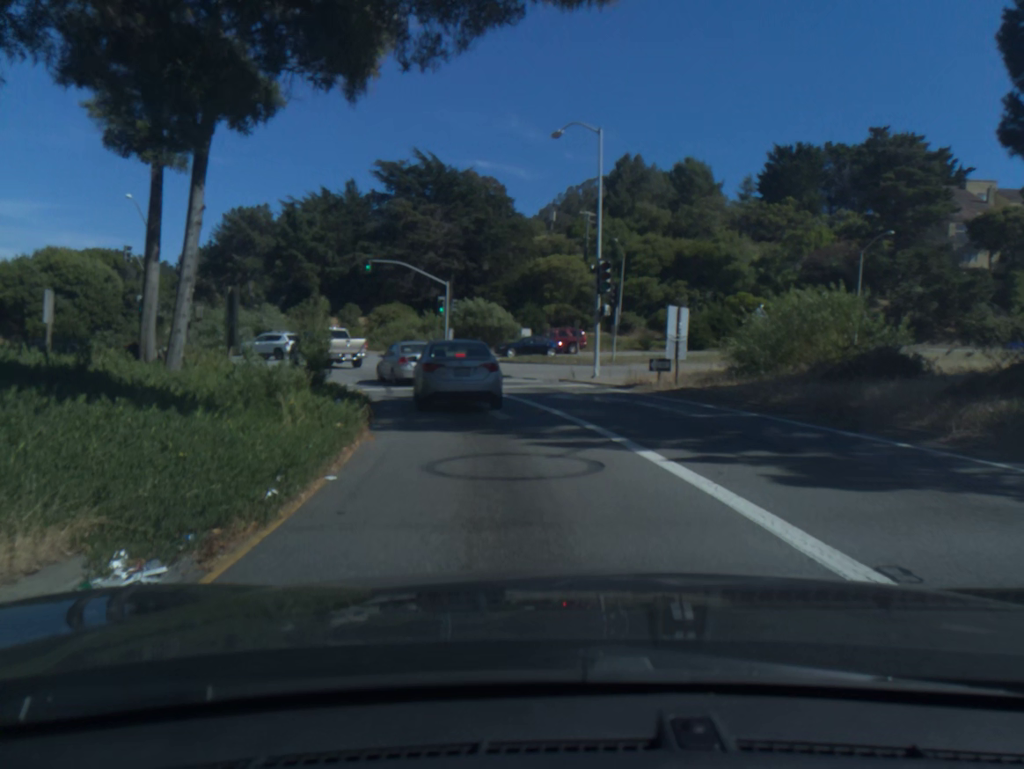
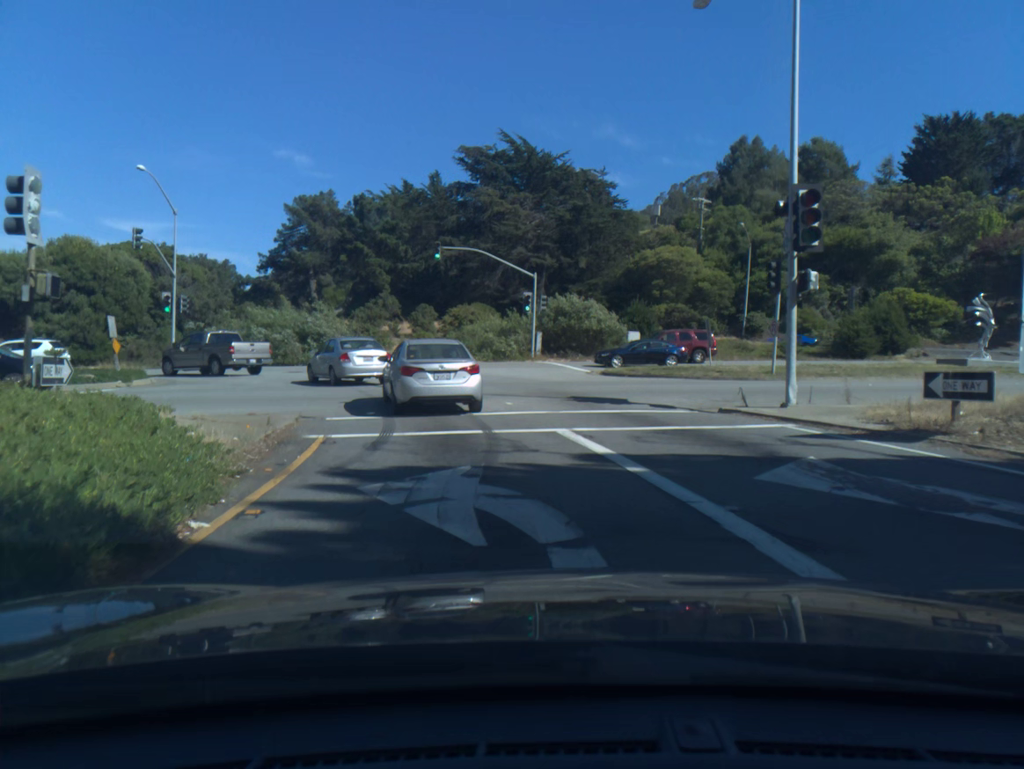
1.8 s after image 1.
(-0.7, +12.6) m; -7°
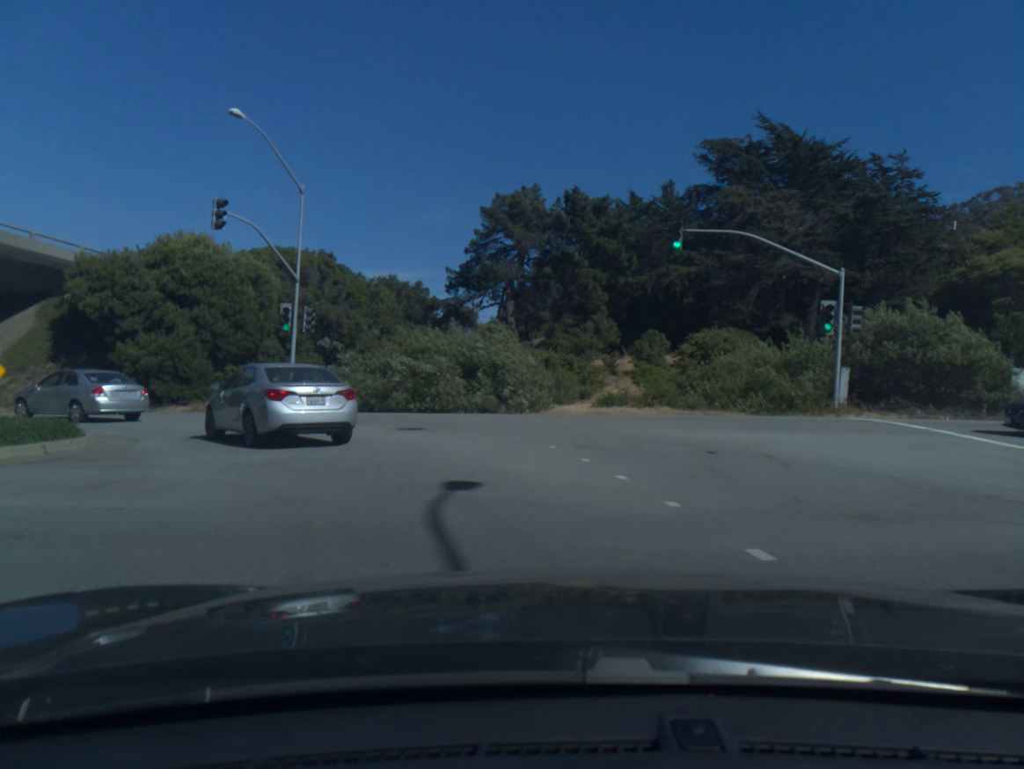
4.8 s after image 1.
(-2.4, +18.4) m; -18°
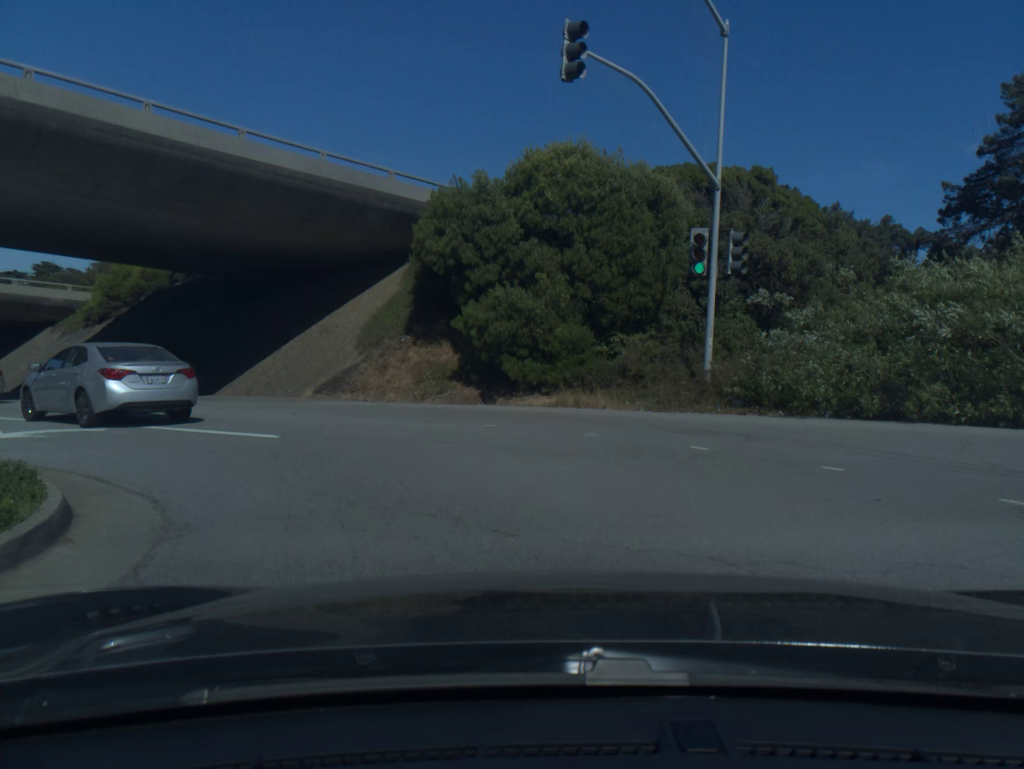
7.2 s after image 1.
(-3.3, +13.7) m; -30°
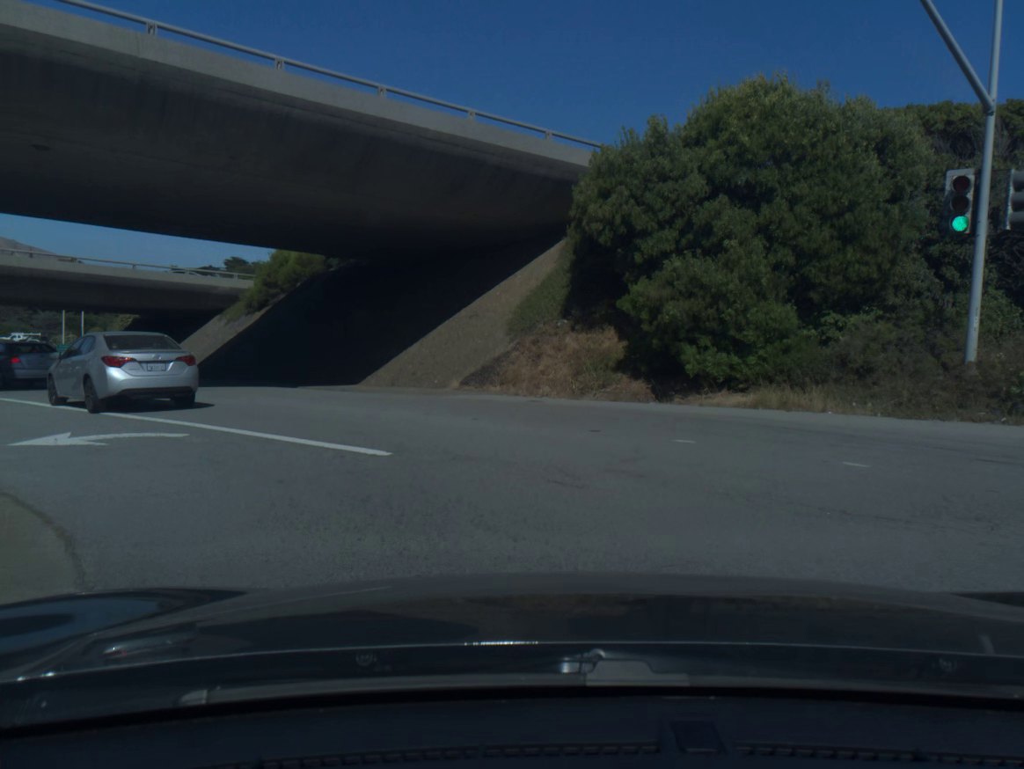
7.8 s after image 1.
(-0.4, +3.9) m; -13°
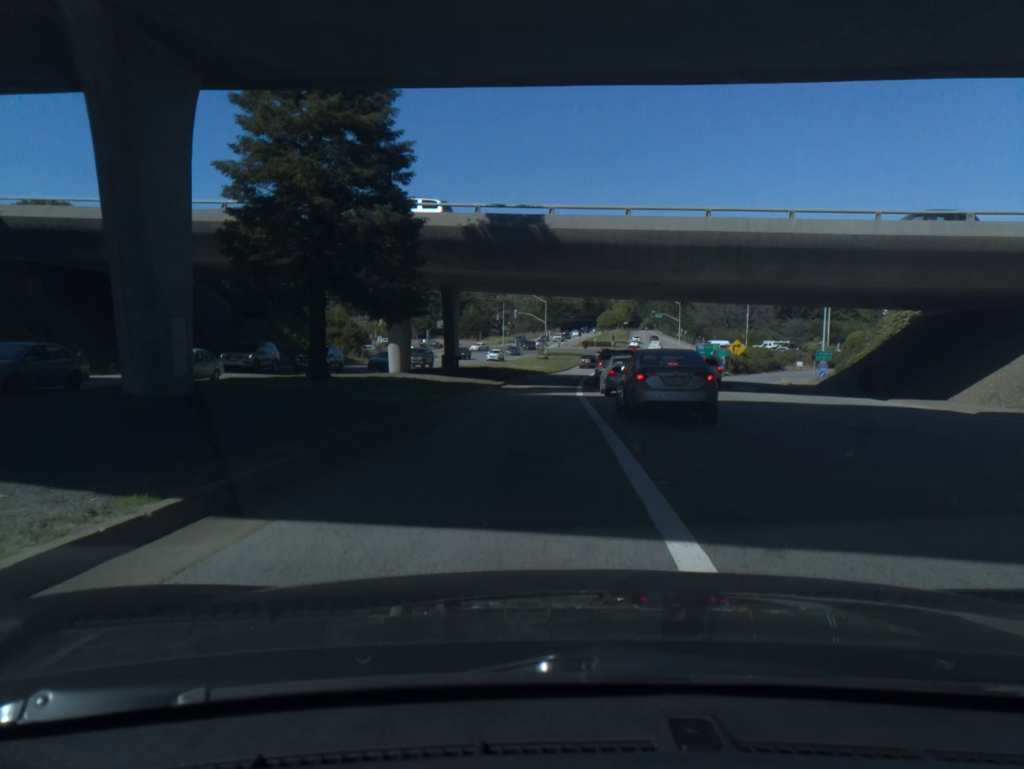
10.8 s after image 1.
(-11.3, +18.6) m; -45°
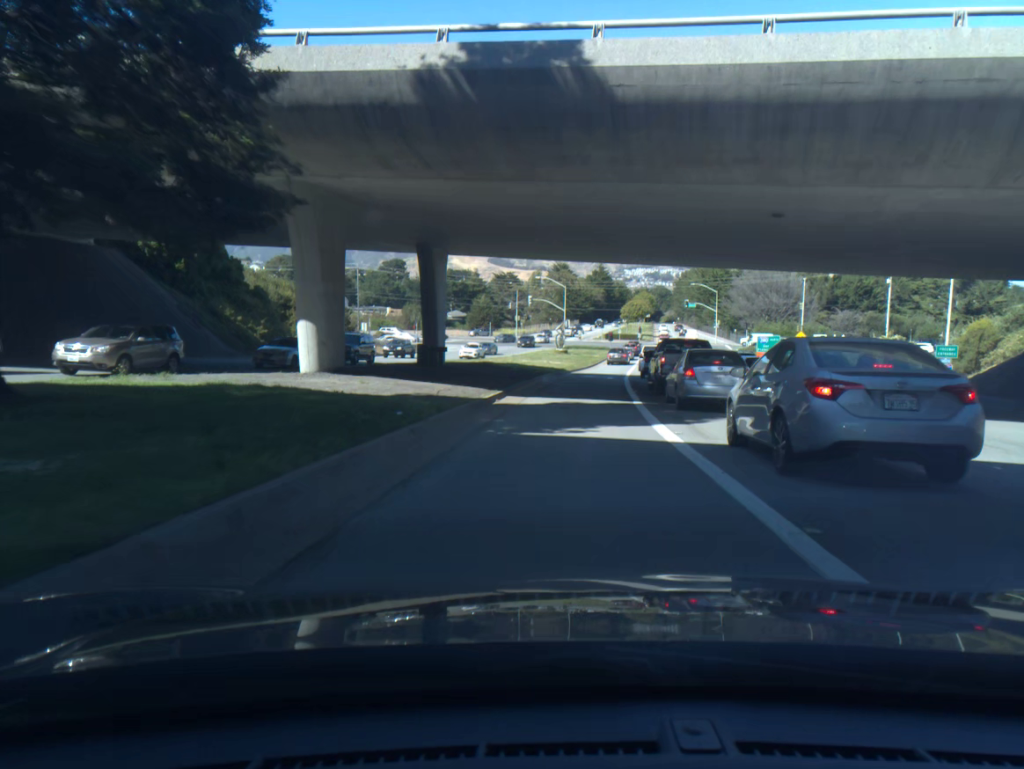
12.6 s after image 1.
(-0.2, +16.5) m; -1°
